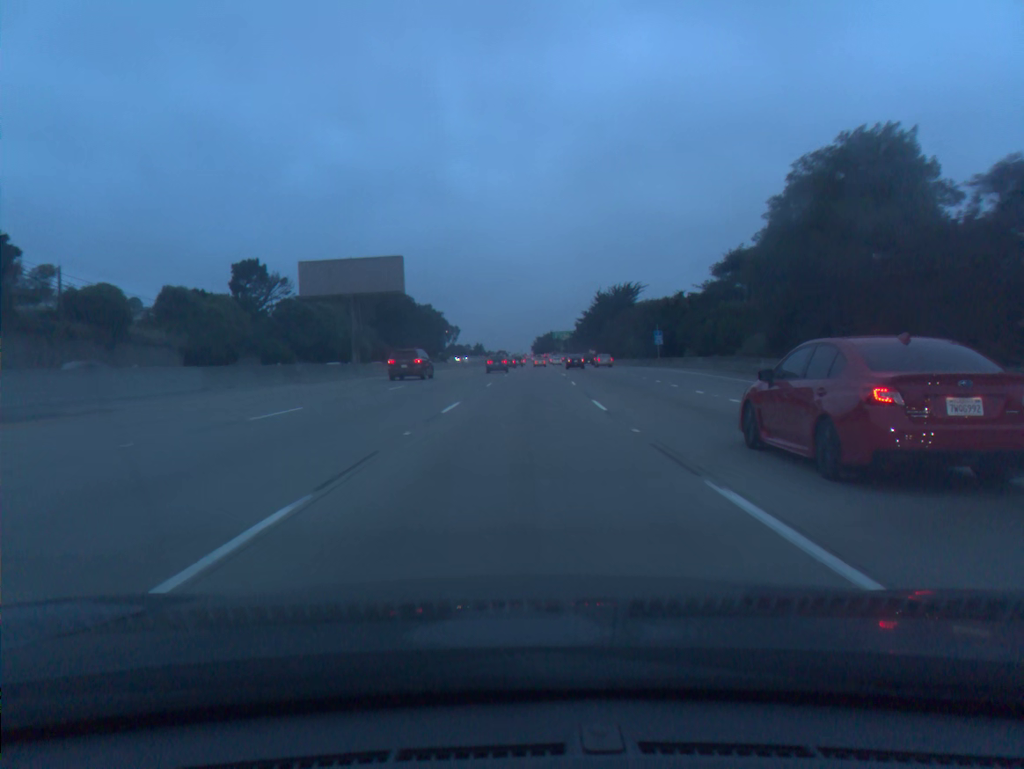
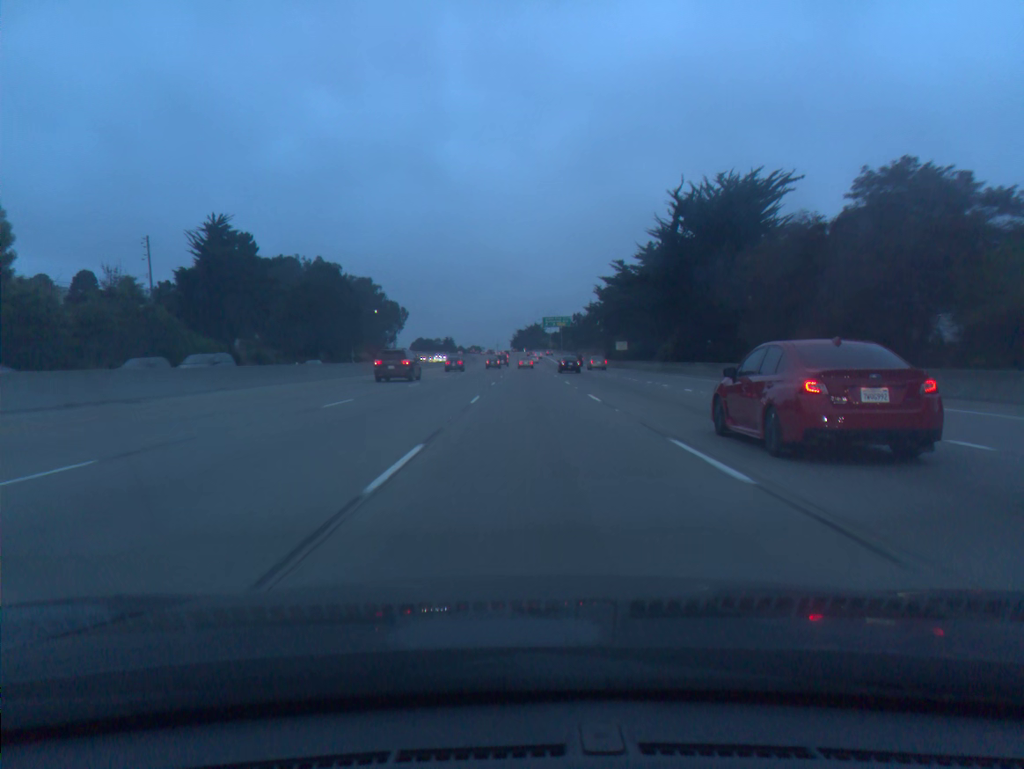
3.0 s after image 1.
(+2.2, +97.7) m; +2°
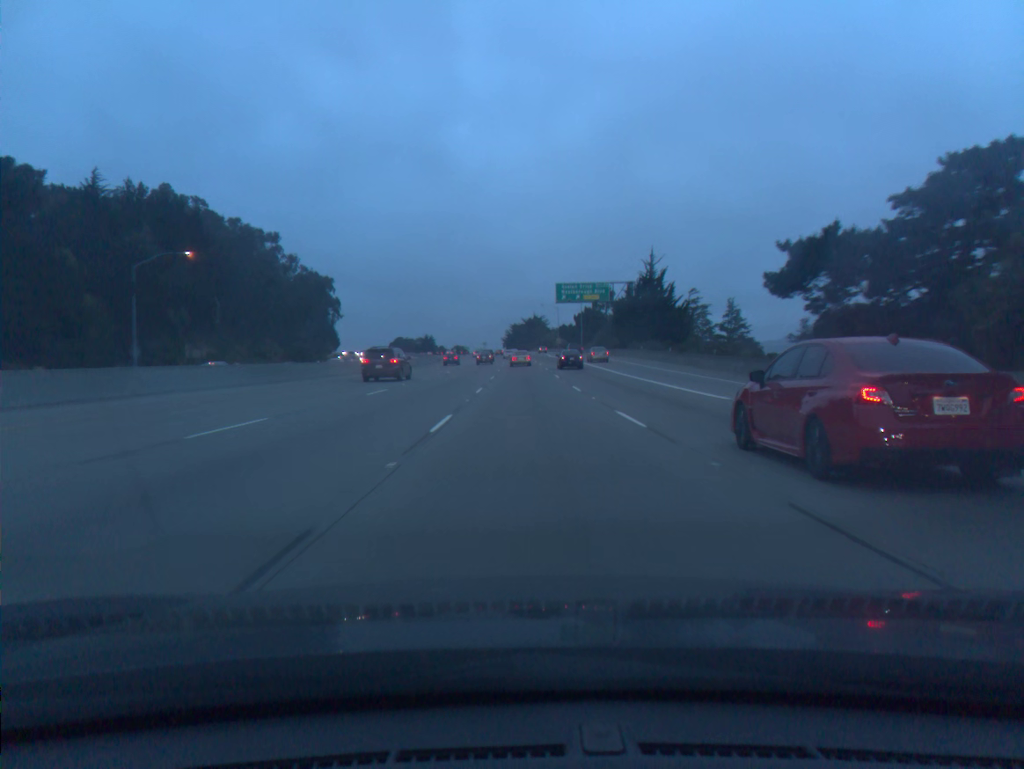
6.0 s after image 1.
(+0.5, +96.0) m; 0°
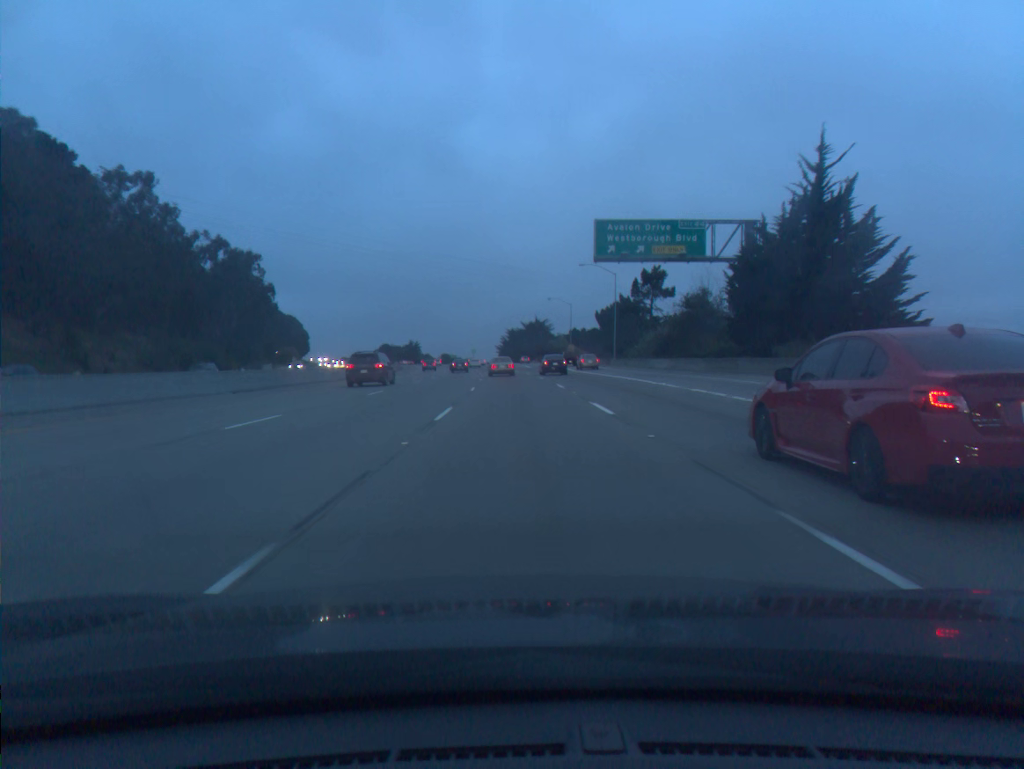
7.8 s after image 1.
(+0.1, +56.1) m; 0°
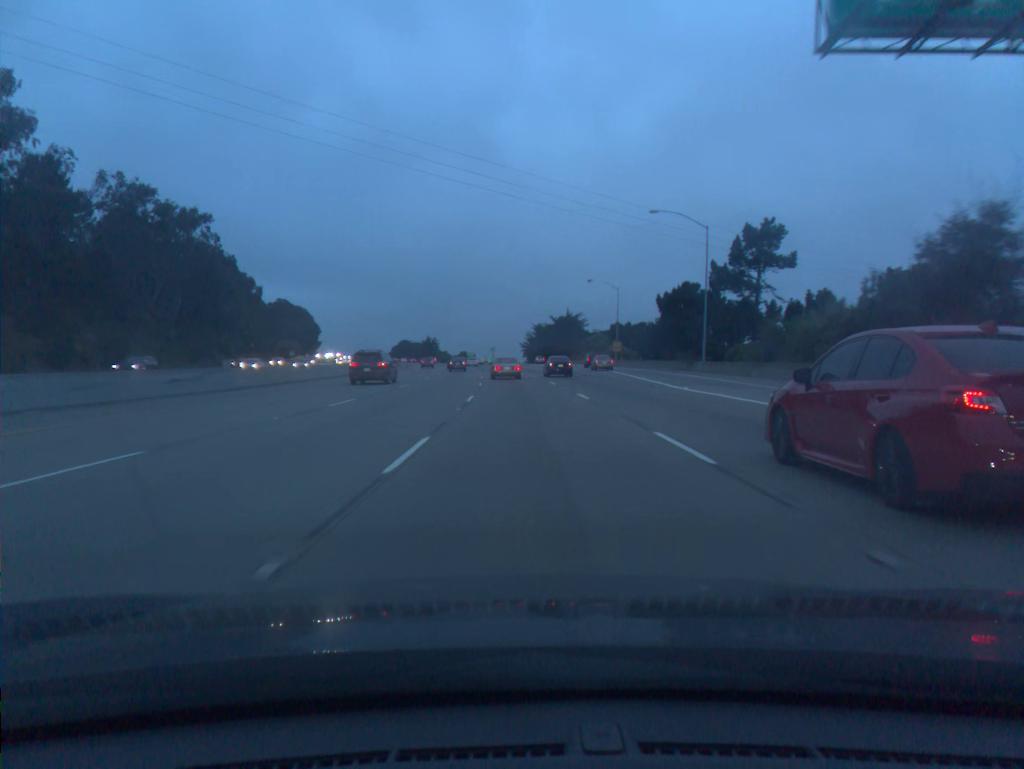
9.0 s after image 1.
(-0.4, +36.5) m; -2°
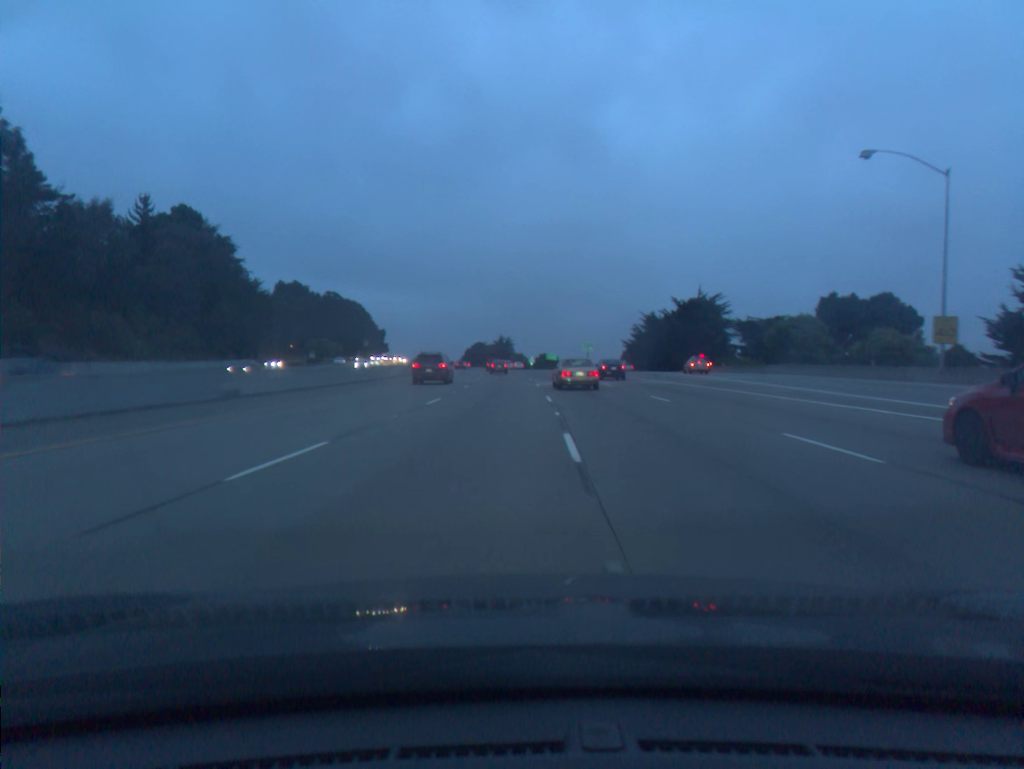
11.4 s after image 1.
(-3.9, +72.0) m; -6°
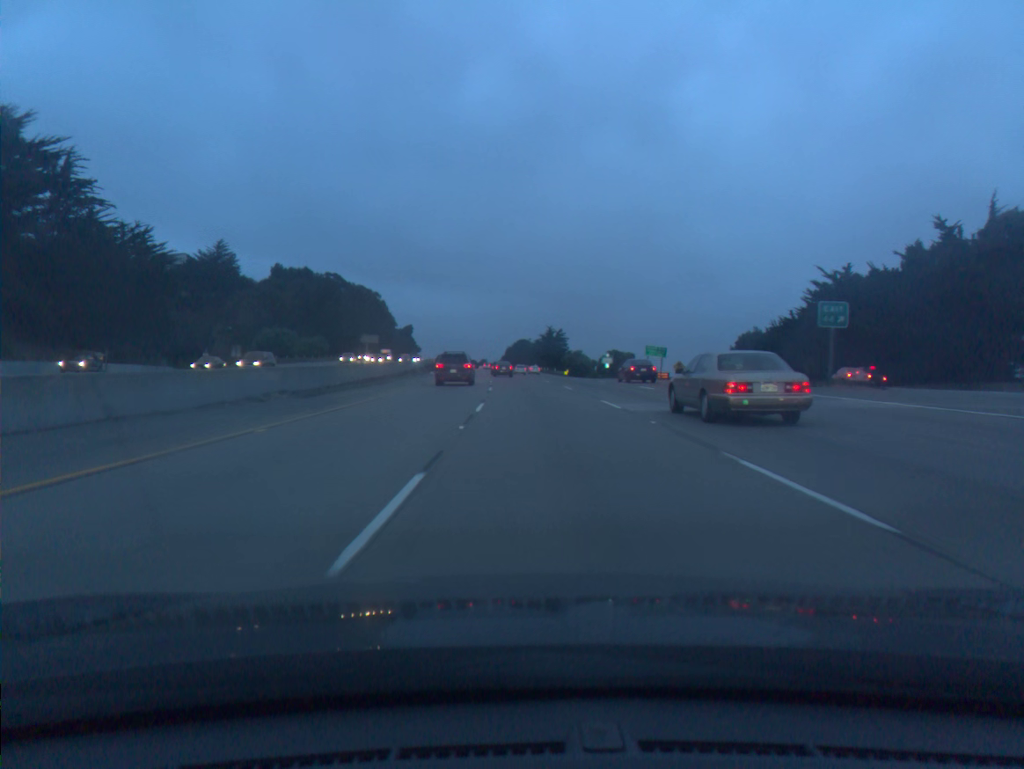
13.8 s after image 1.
(-2.3, +76.5) m; -3°
